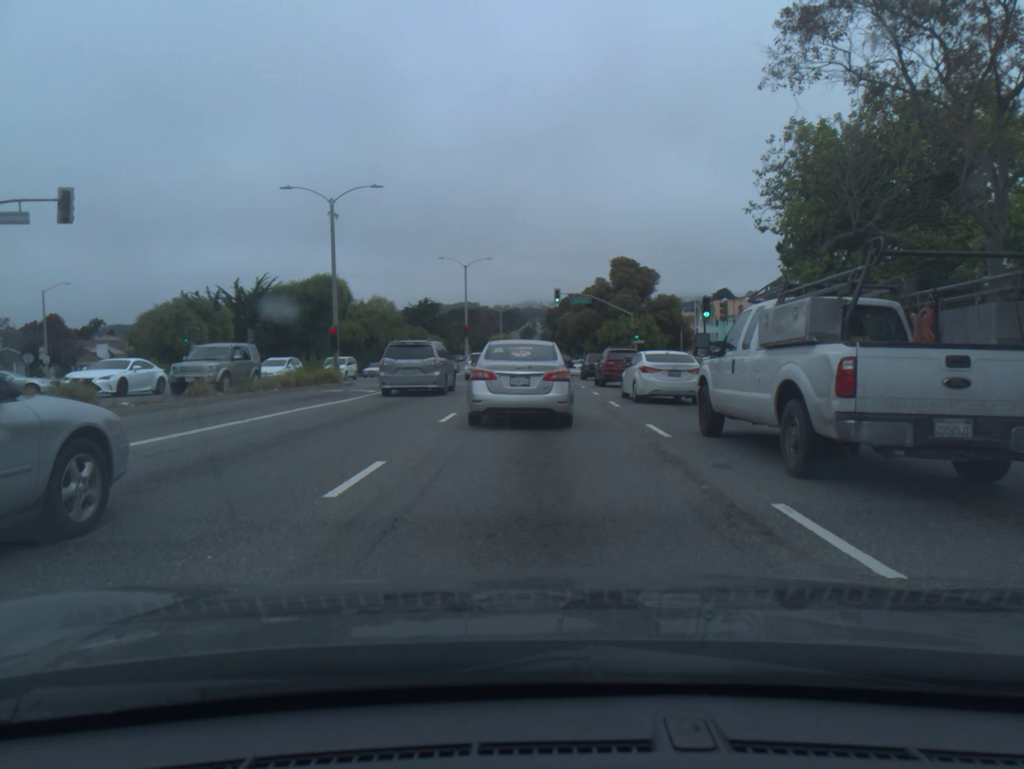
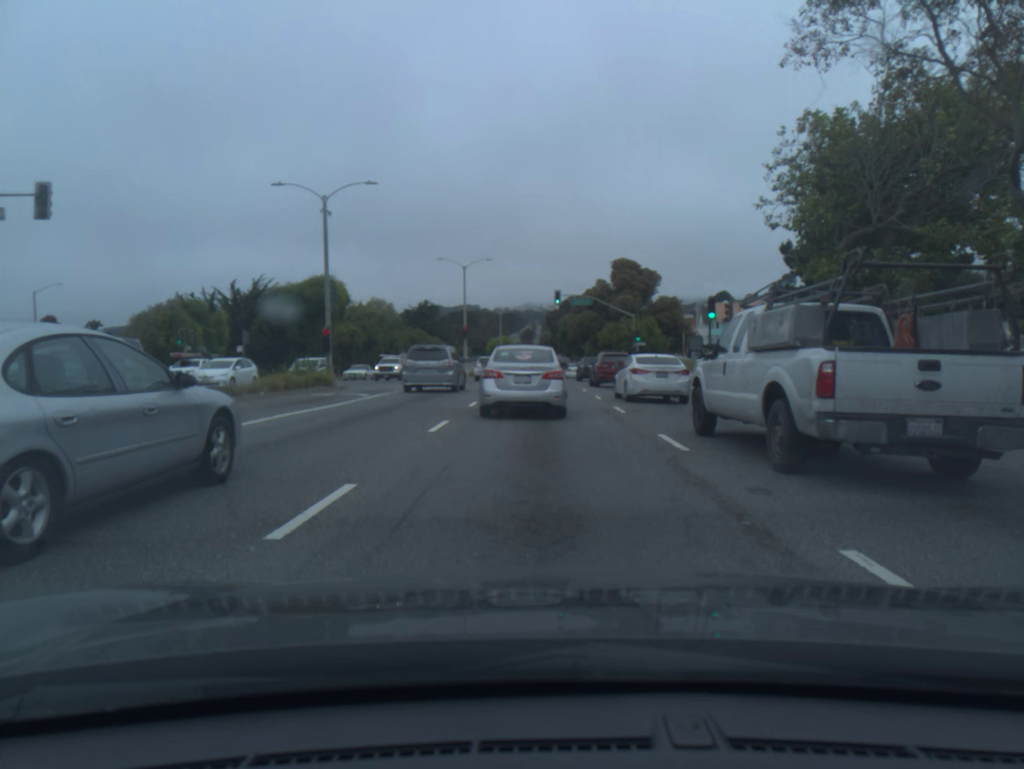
(0.0, +1.4) m; 0°
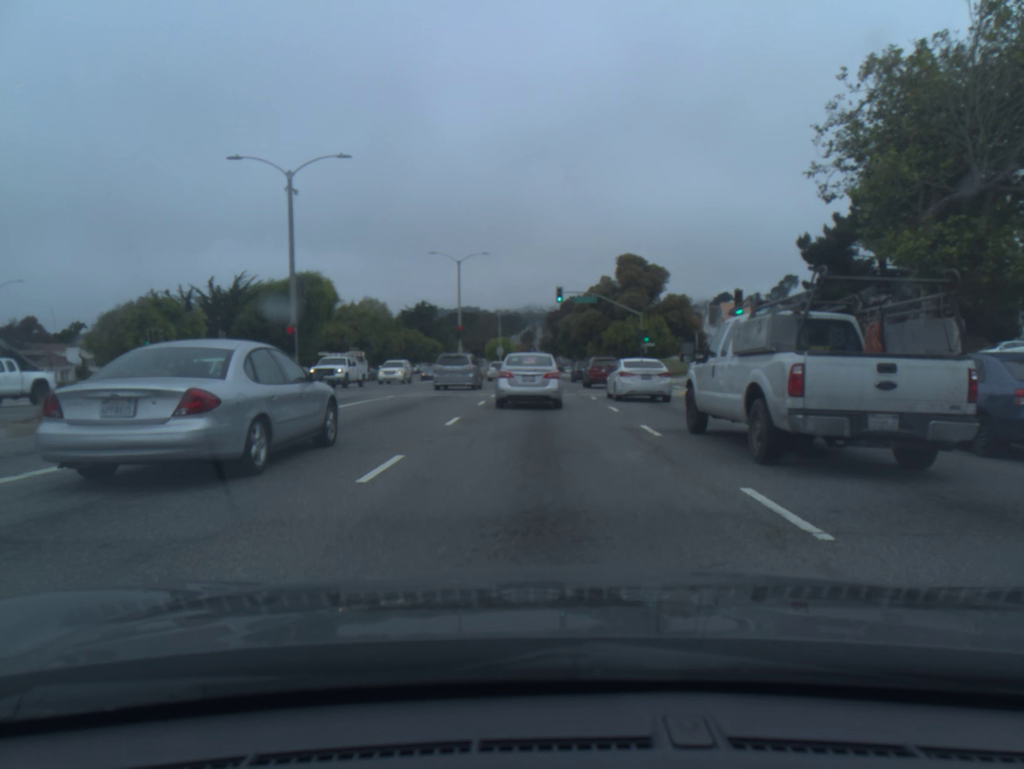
(0.0, +4.8) m; 0°
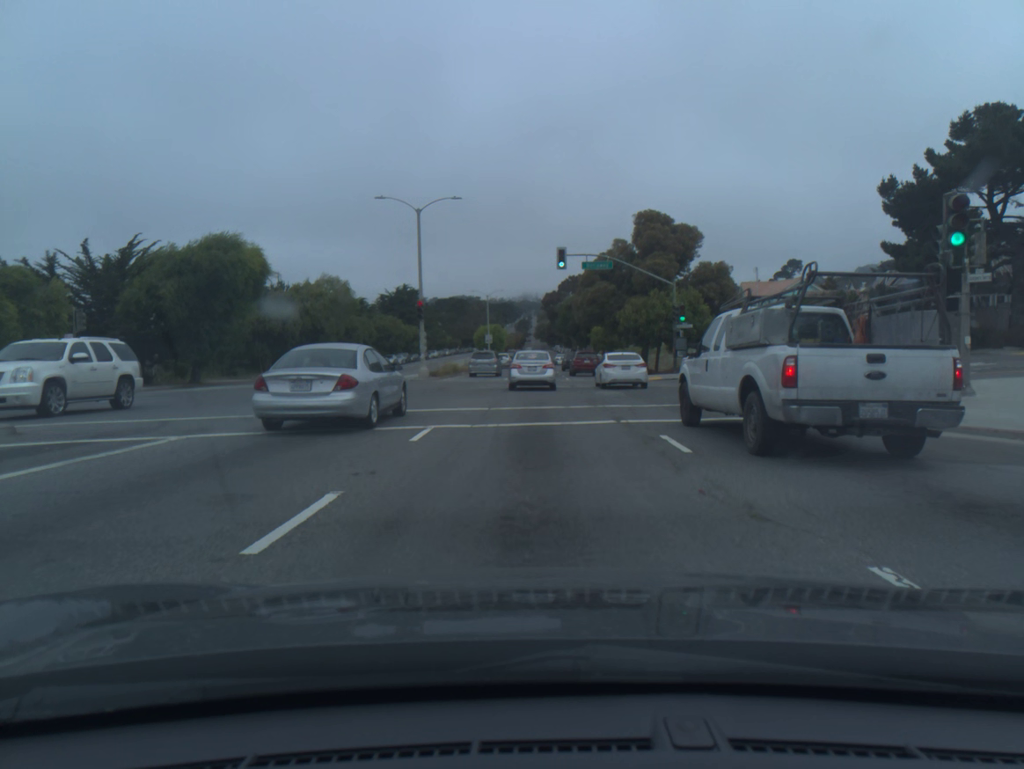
(0.0, +17.0) m; 0°
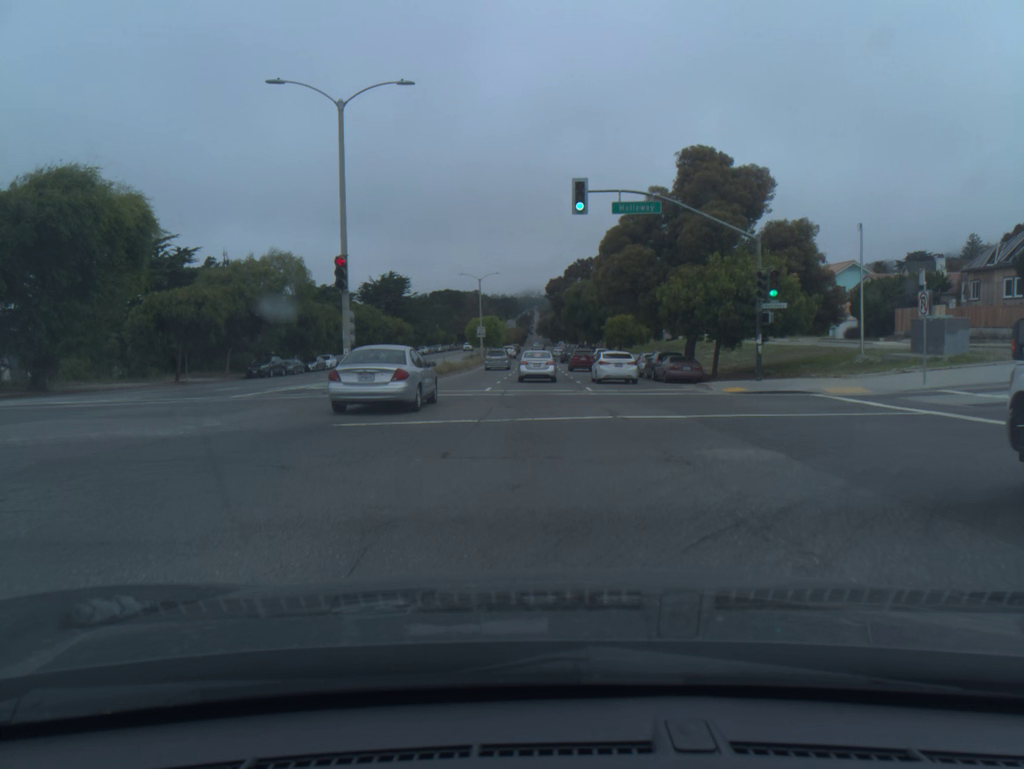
(0.0, +17.0) m; 0°
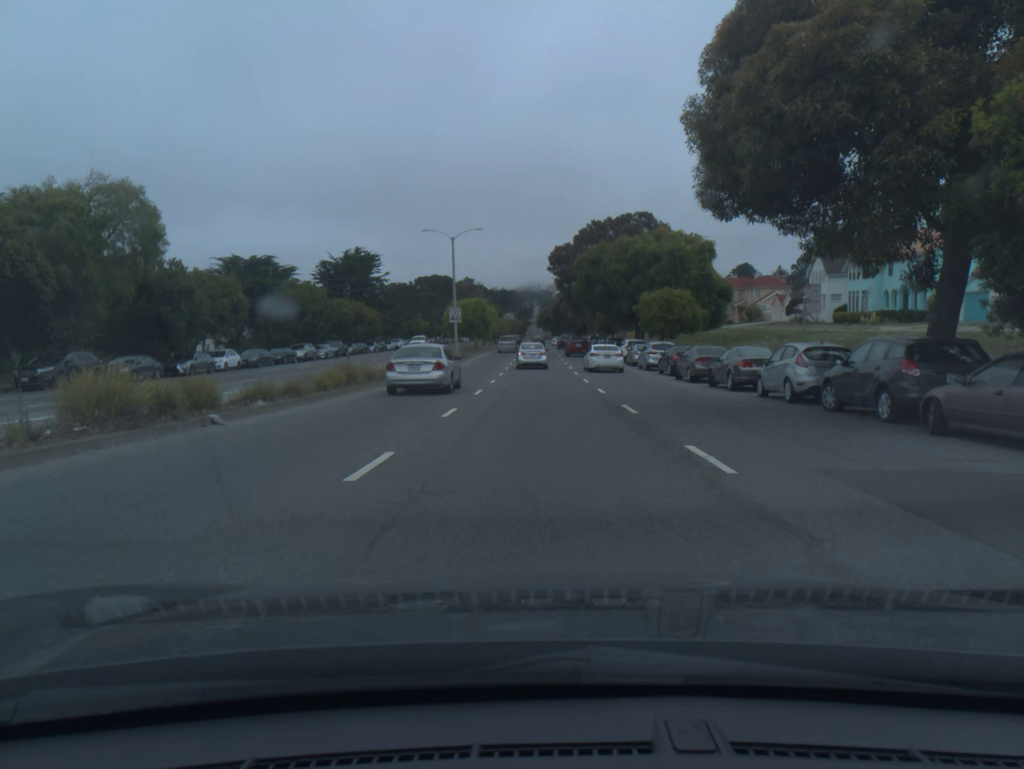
(0.0, +27.3) m; 0°
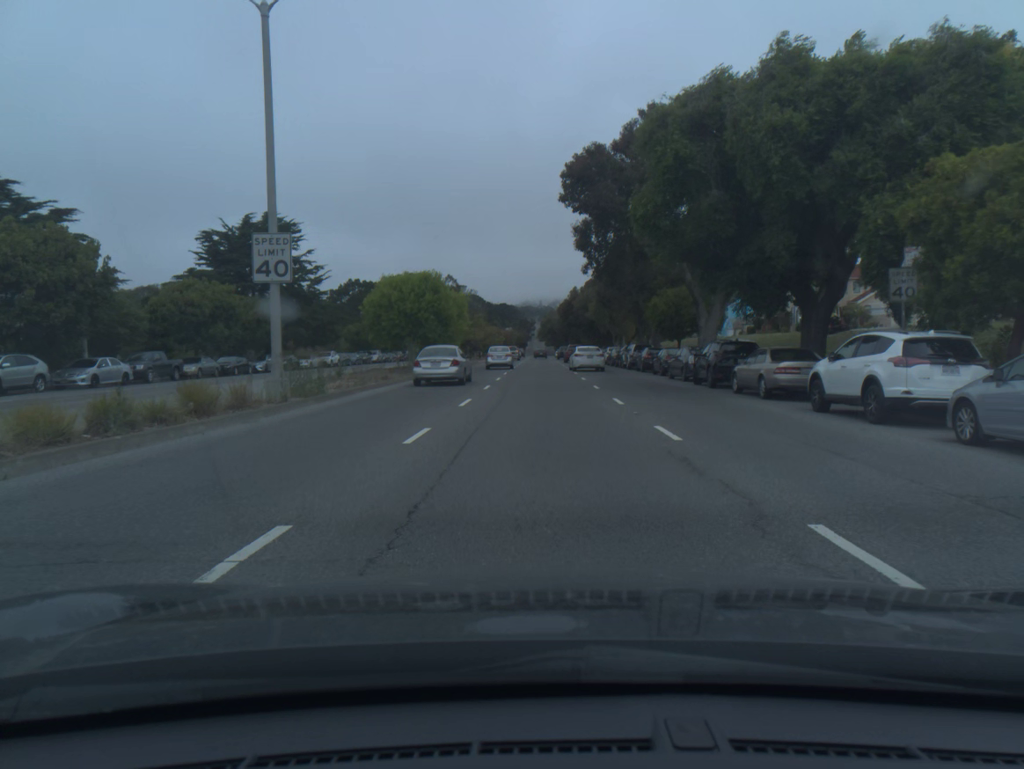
(0.0, +40.5) m; 0°
